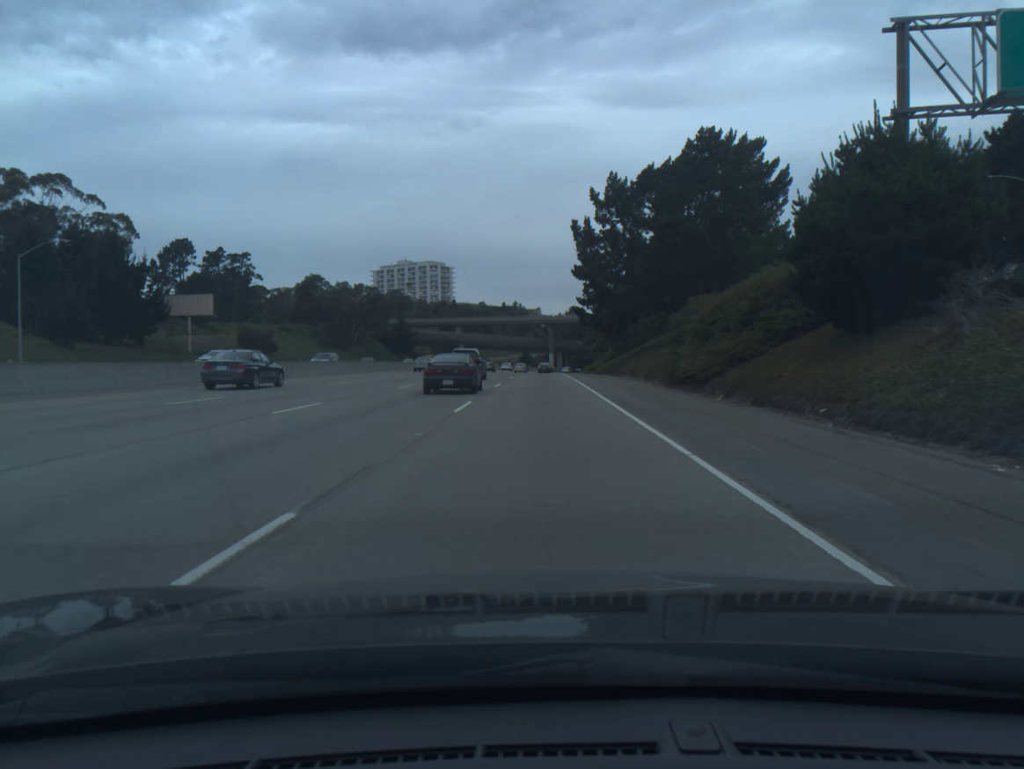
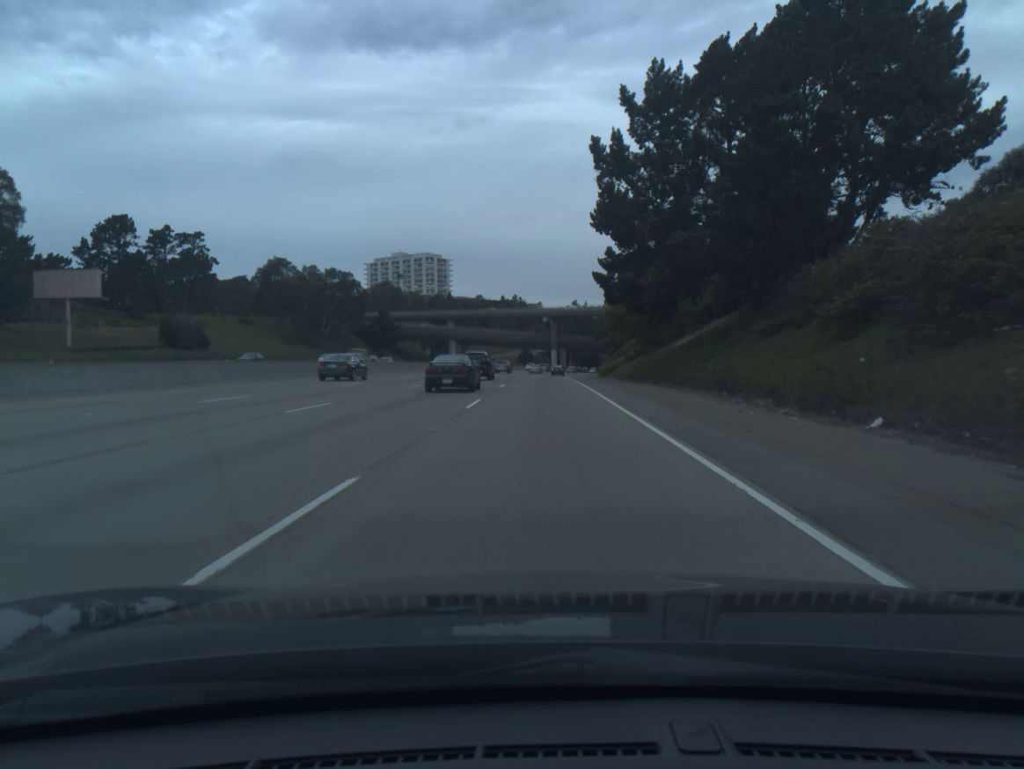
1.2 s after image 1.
(-0.1, +27.7) m; 0°
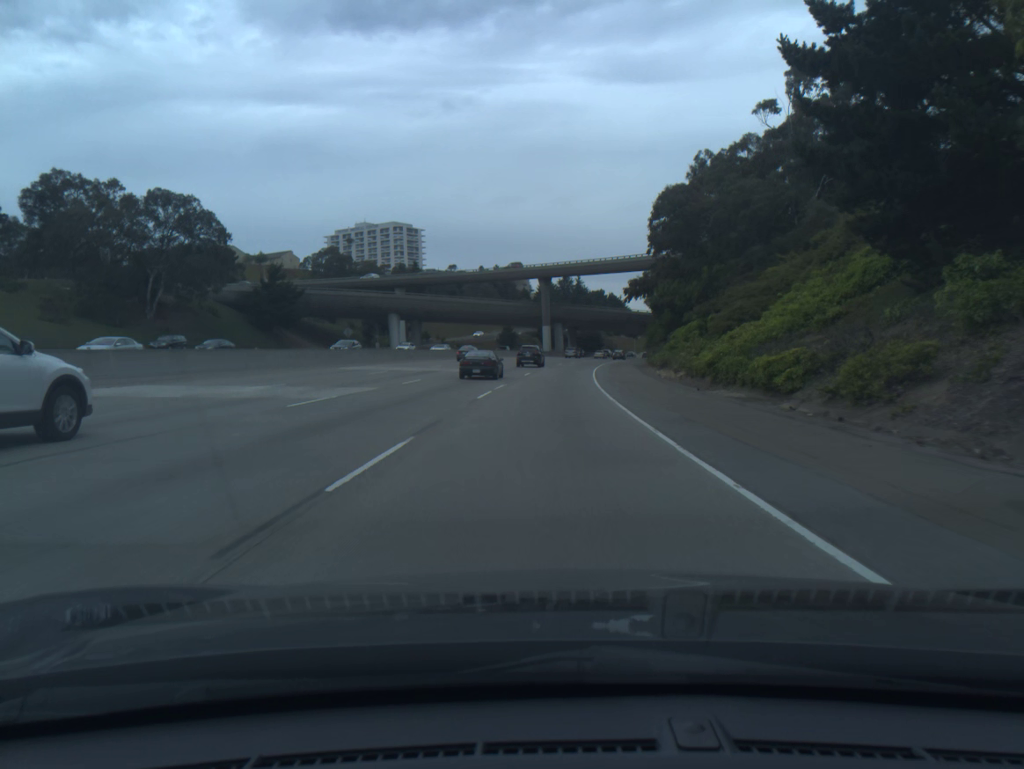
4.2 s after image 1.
(+0.3, +69.9) m; +1°
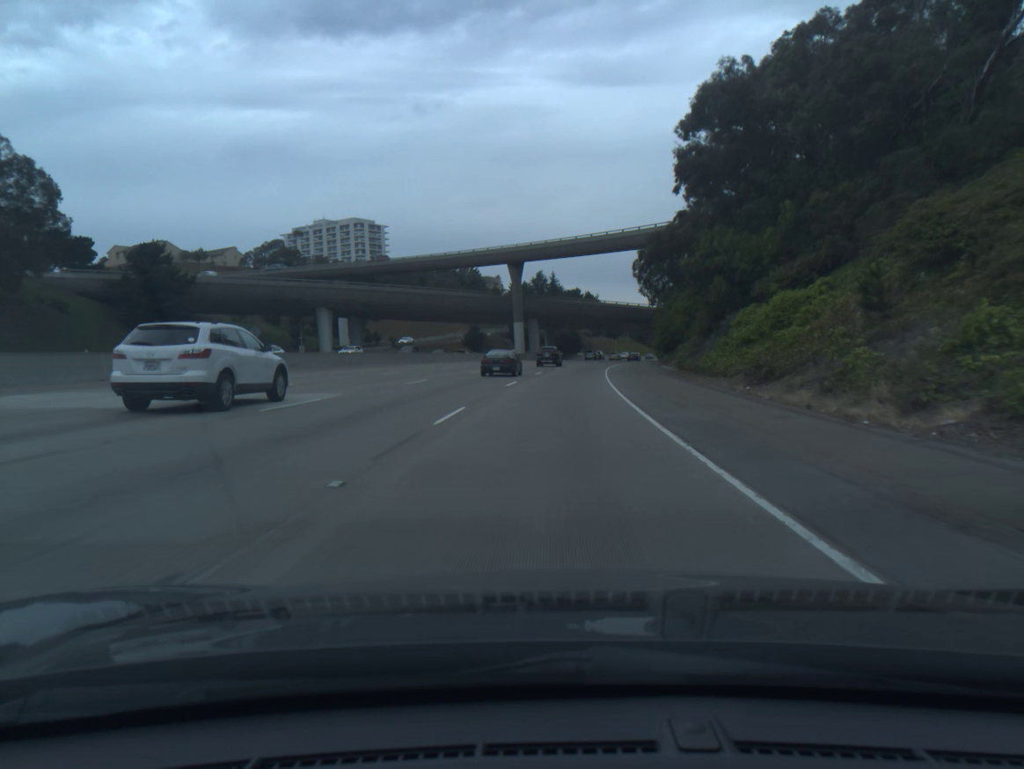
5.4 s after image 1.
(+0.4, +29.0) m; +2°
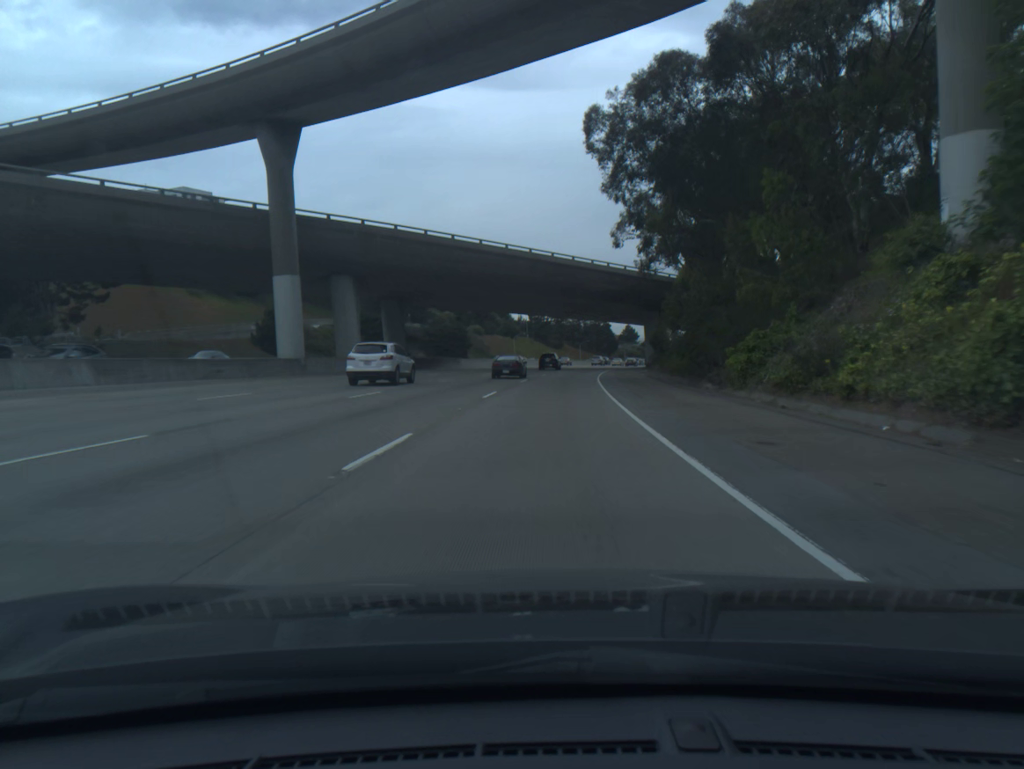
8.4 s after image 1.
(+4.9, +74.9) m; +8°
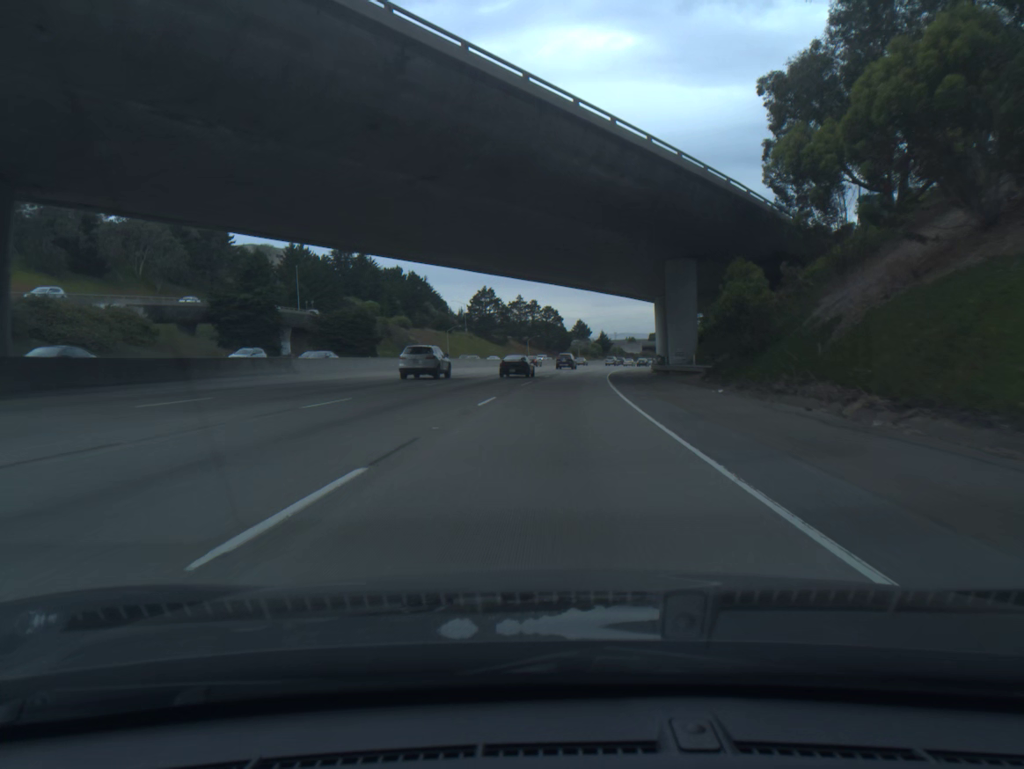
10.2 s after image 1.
(+1.6, +46.9) m; +4°
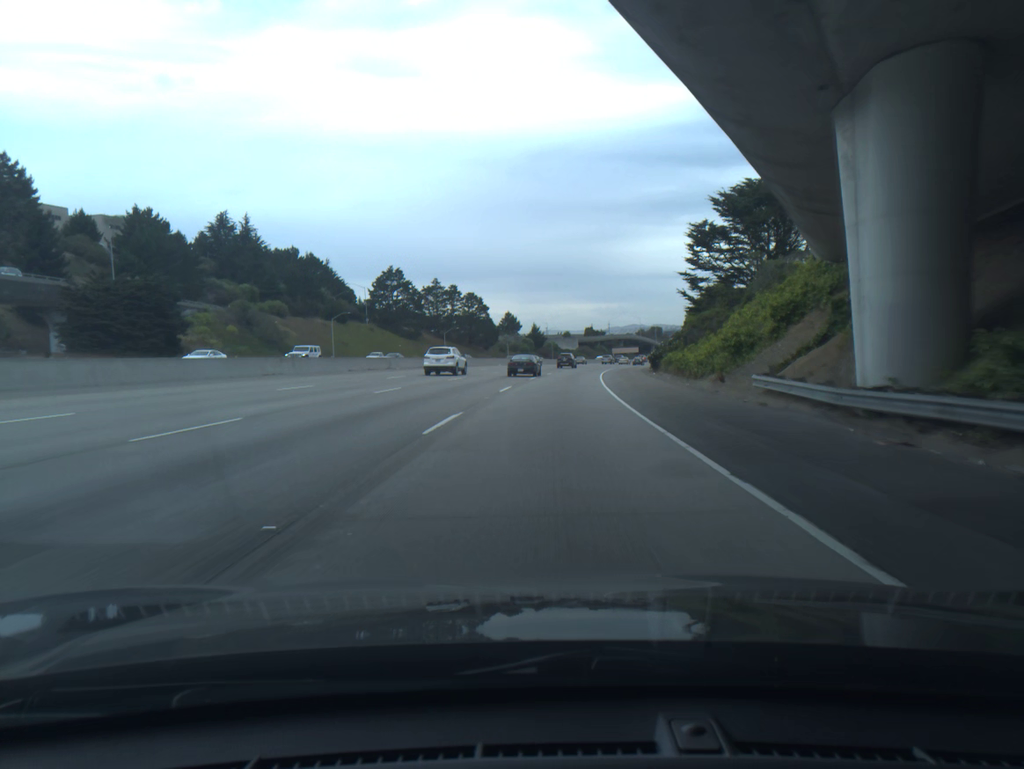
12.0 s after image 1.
(+2.1, +48.4) m; +5°
